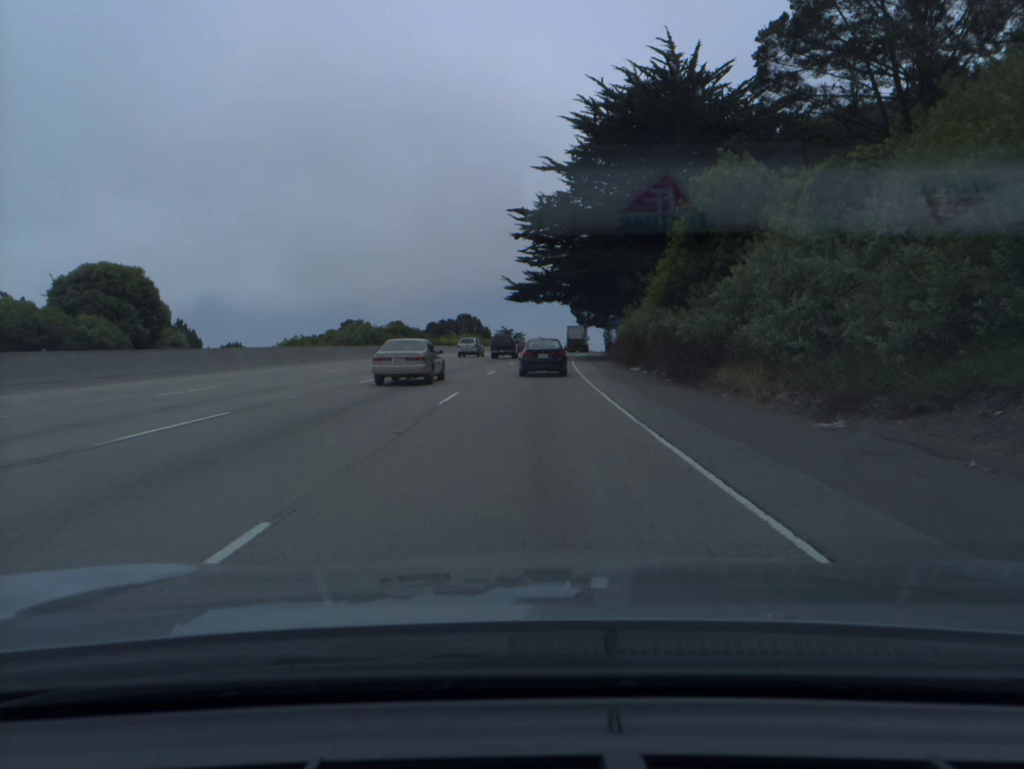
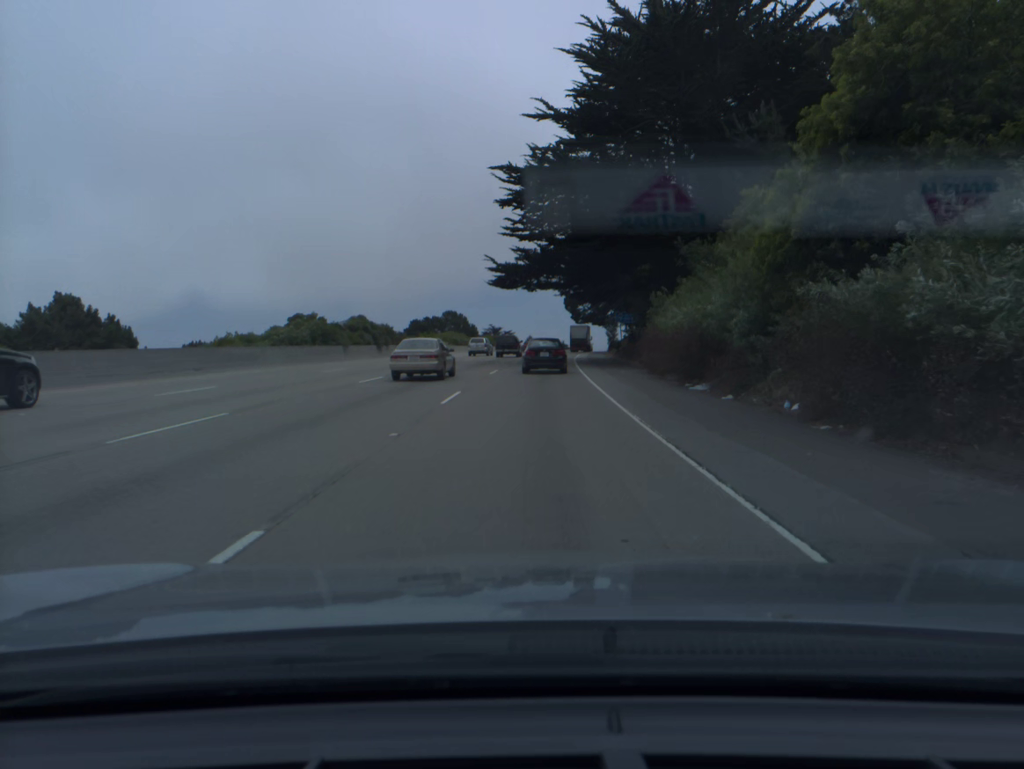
(+0.1, +14.7) m; +1°
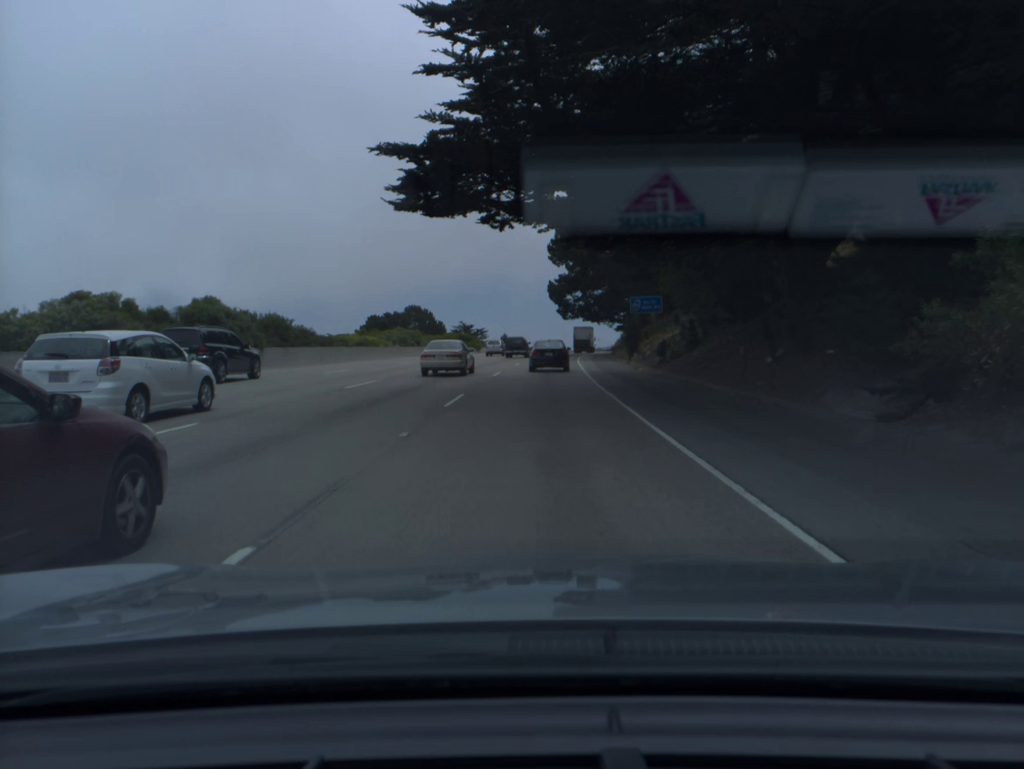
(+0.4, +29.6) m; +2°
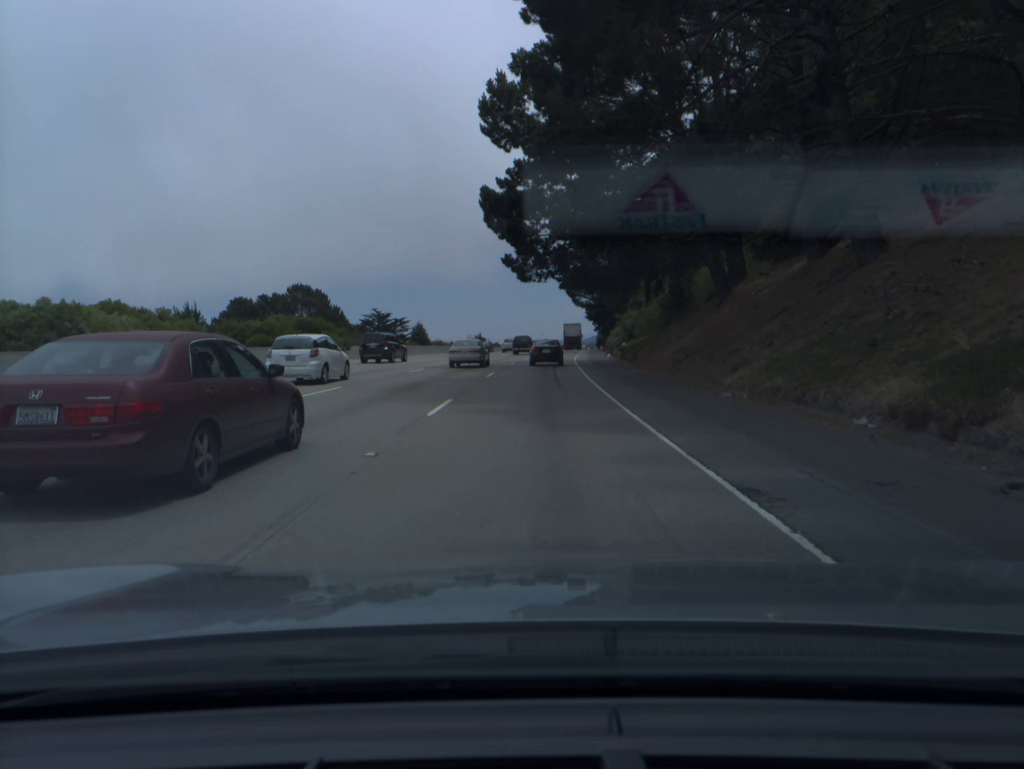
(+2.2, +60.3) m; +4°
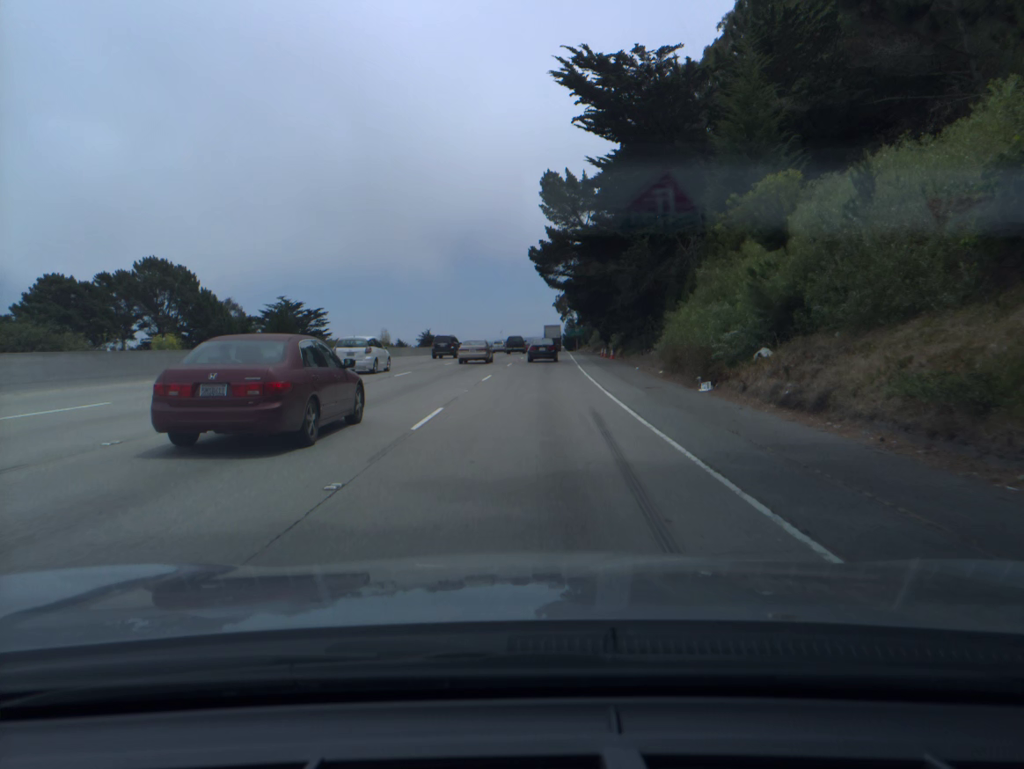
(+1.2, +46.1) m; +3°
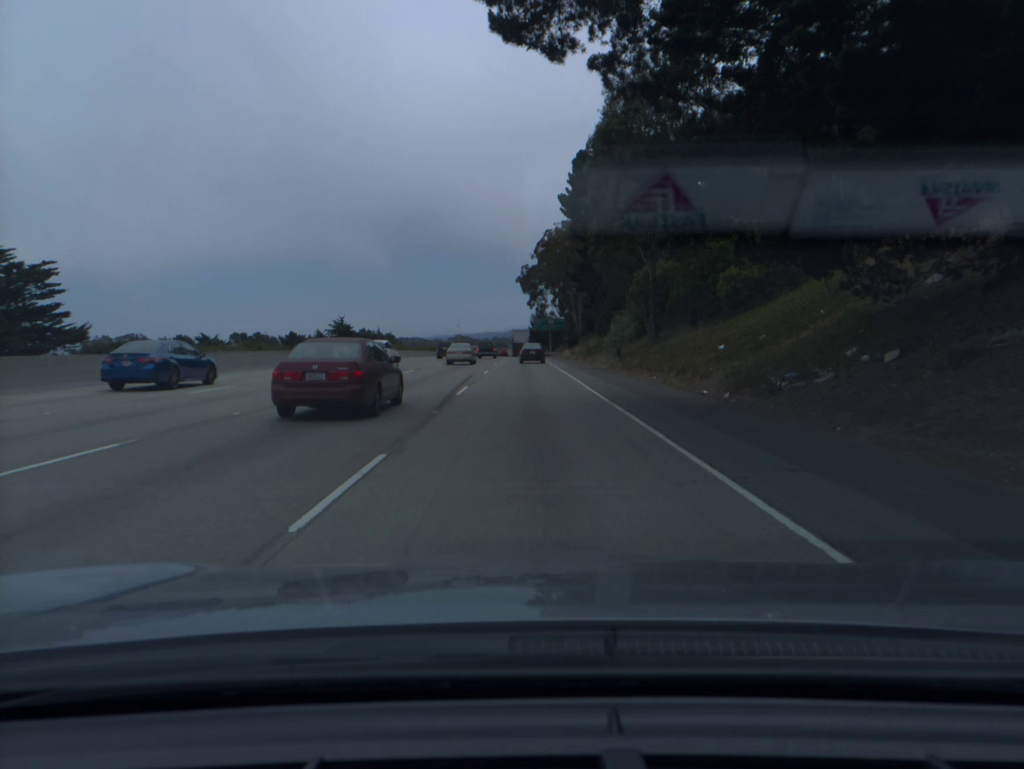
(+2.5, +79.0) m; +3°
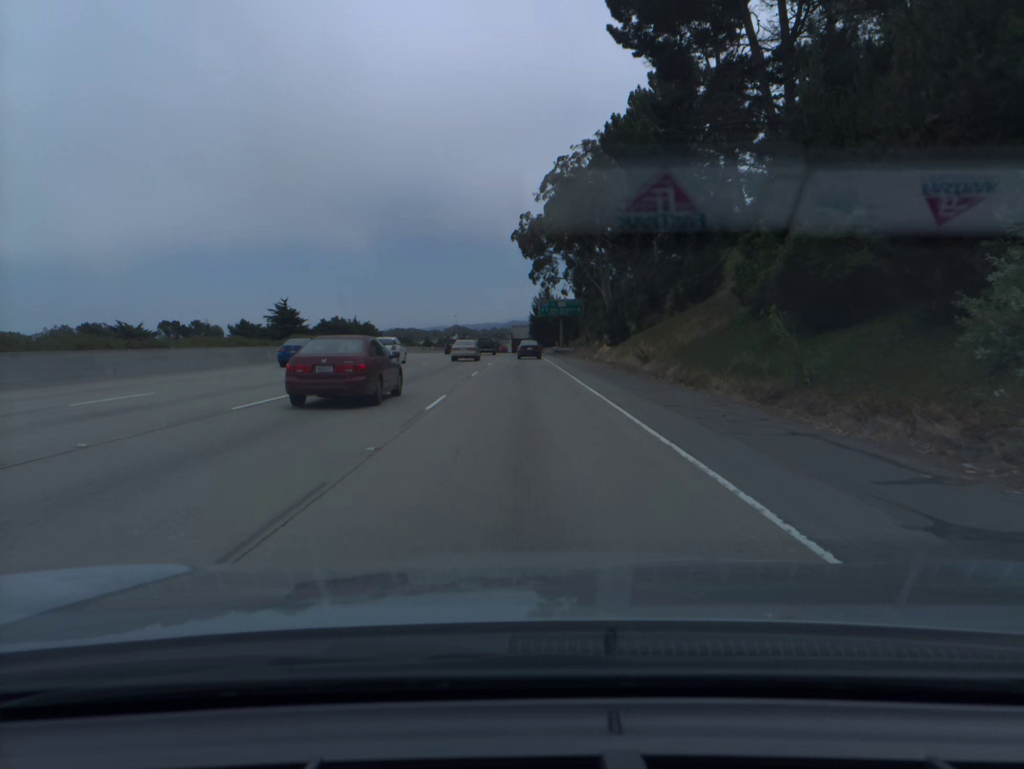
(+0.1, +49.0) m; 0°
